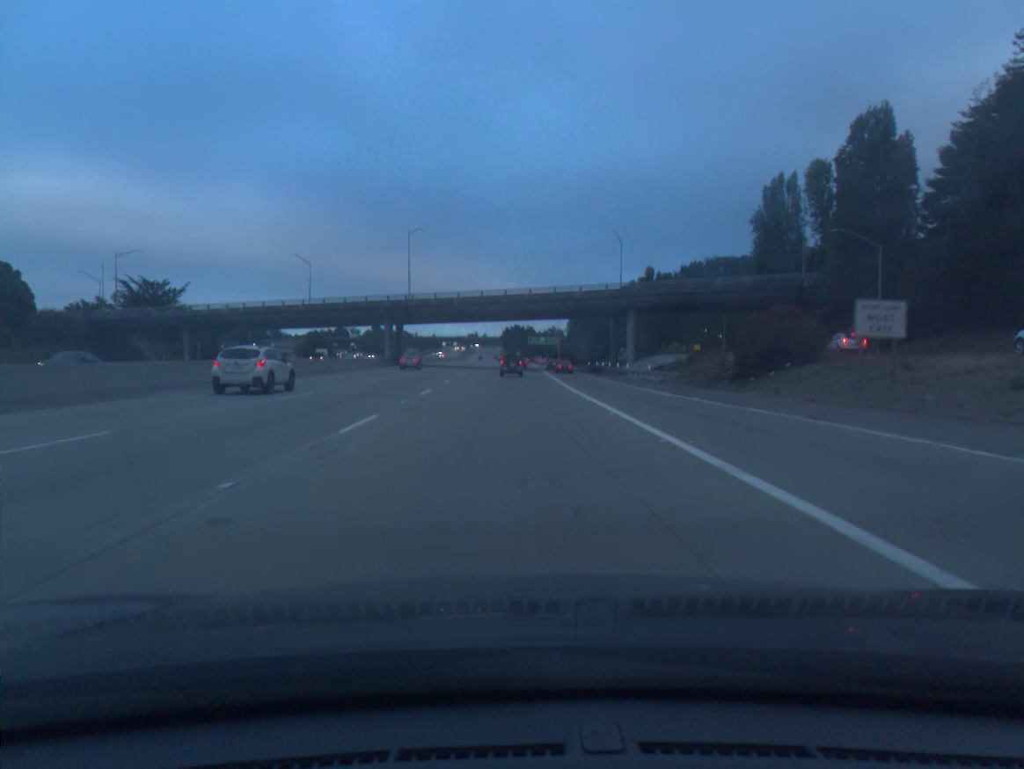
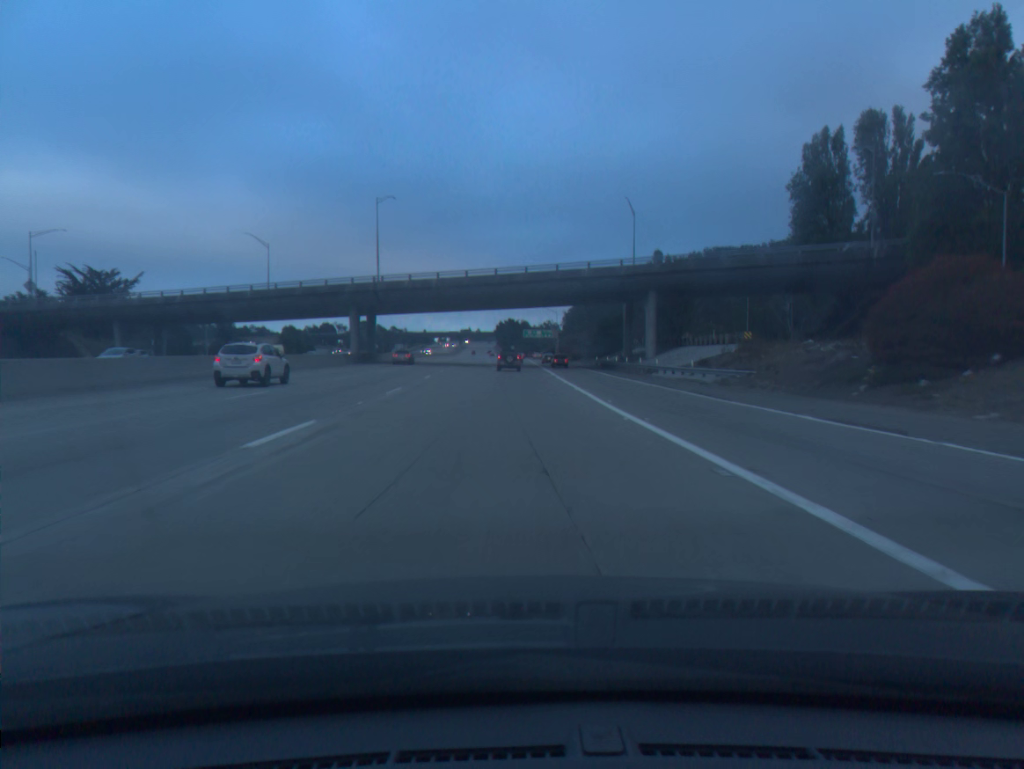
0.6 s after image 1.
(0.0, +17.3) m; 0°
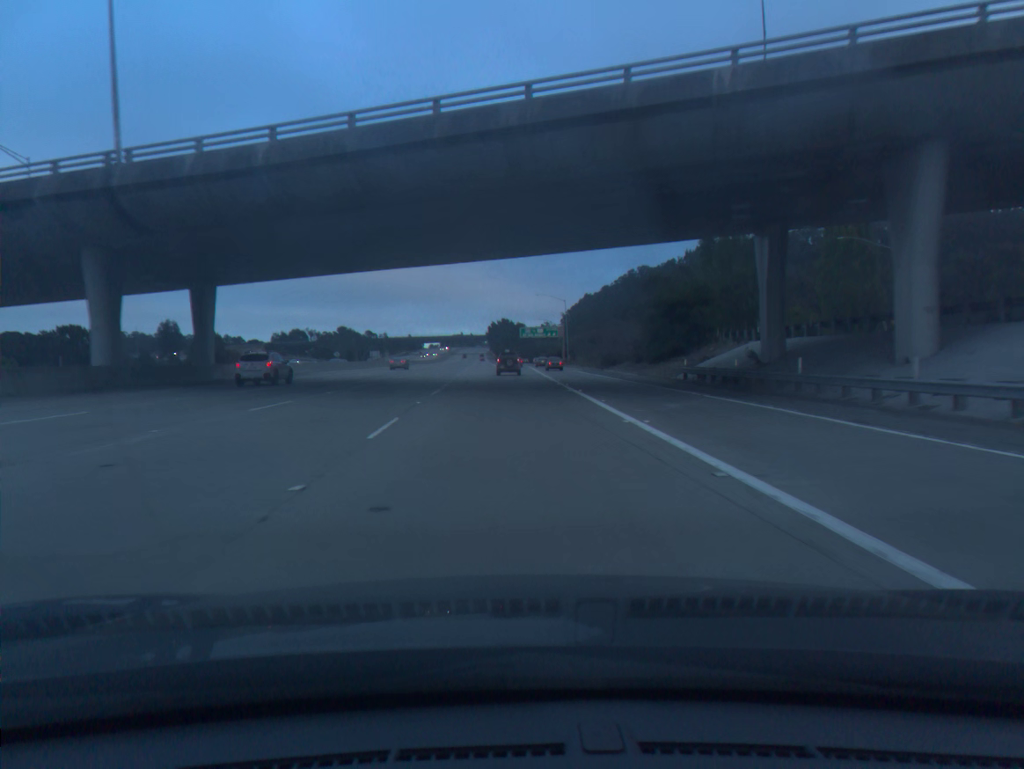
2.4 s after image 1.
(+0.1, +51.2) m; 0°
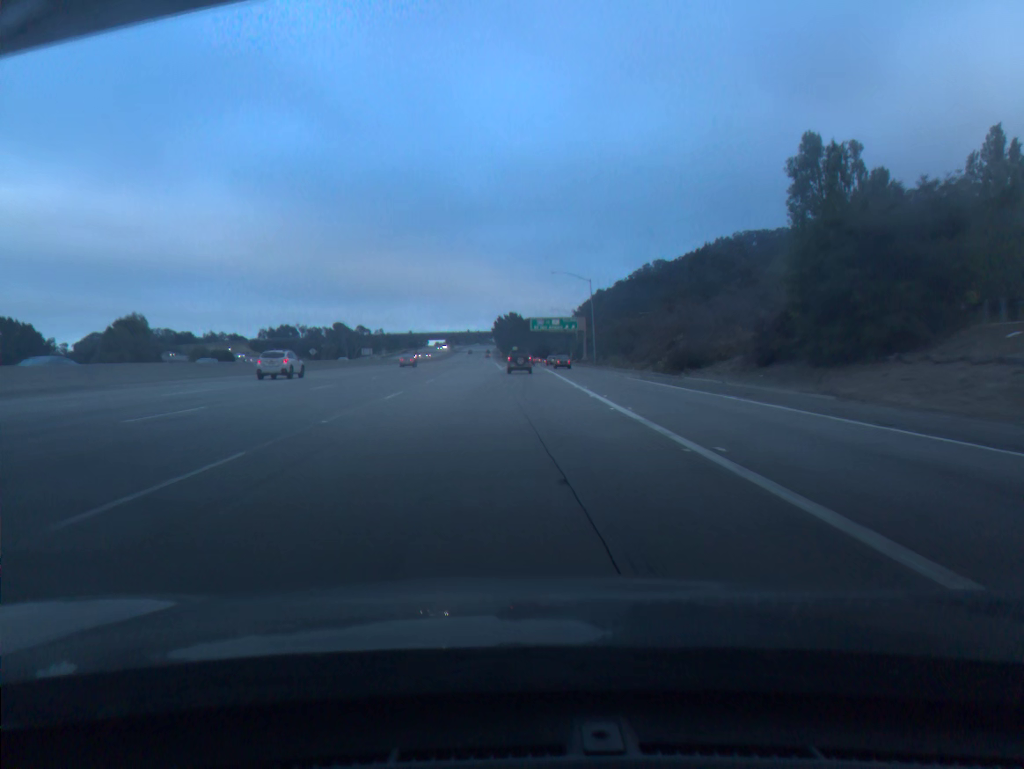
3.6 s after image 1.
(-0.2, +33.7) m; -1°
